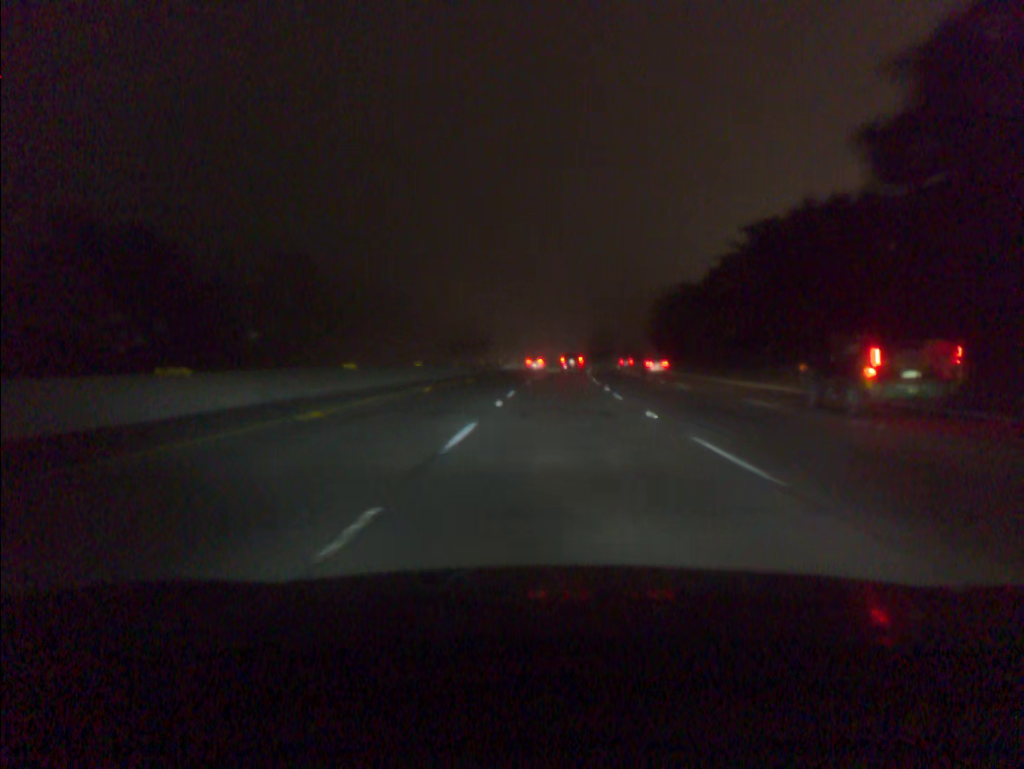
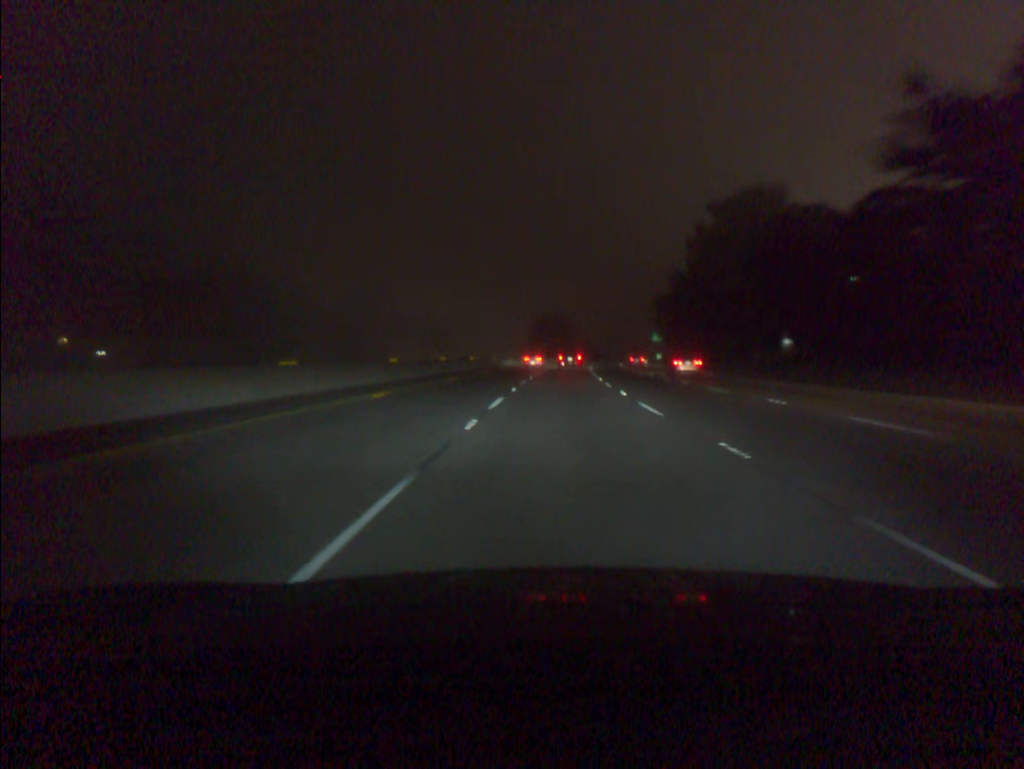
(+3.6, +95.2) m; +4°
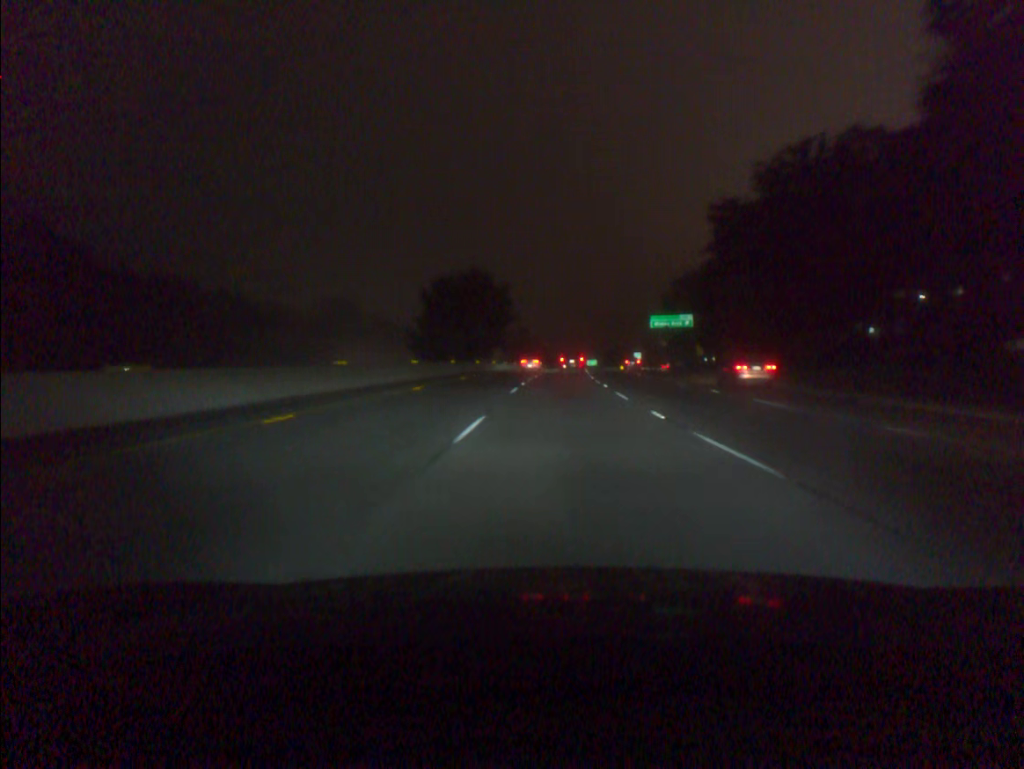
(+3.9, +95.3) m; +5°
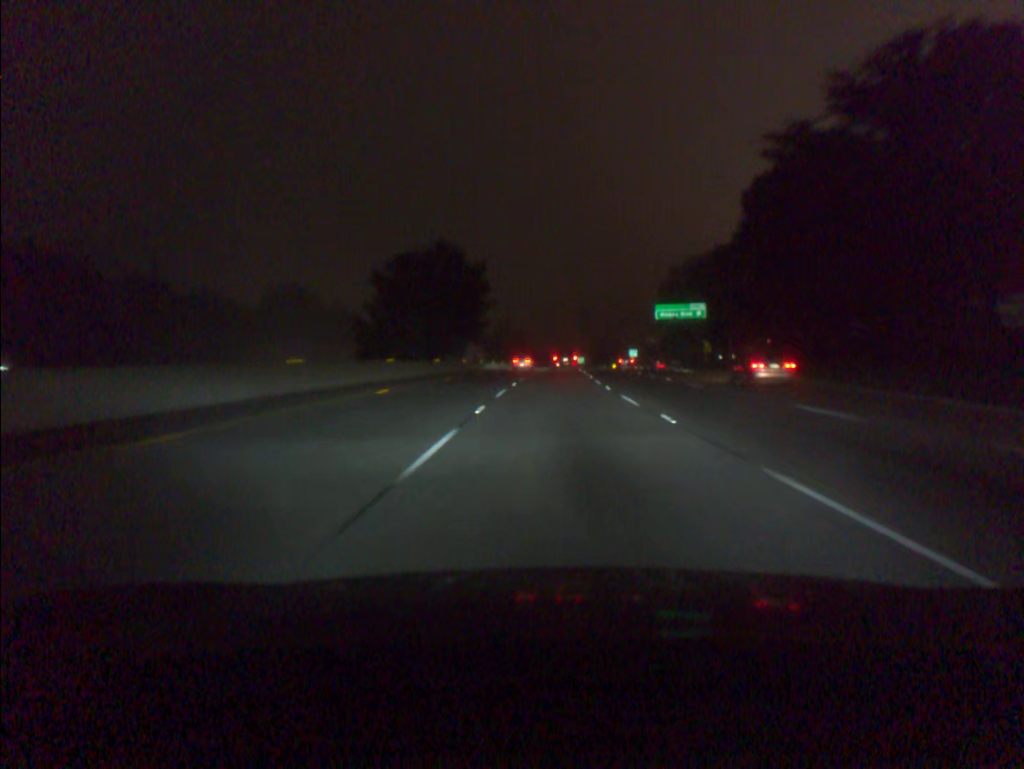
(+0.2, +19.1) m; +1°
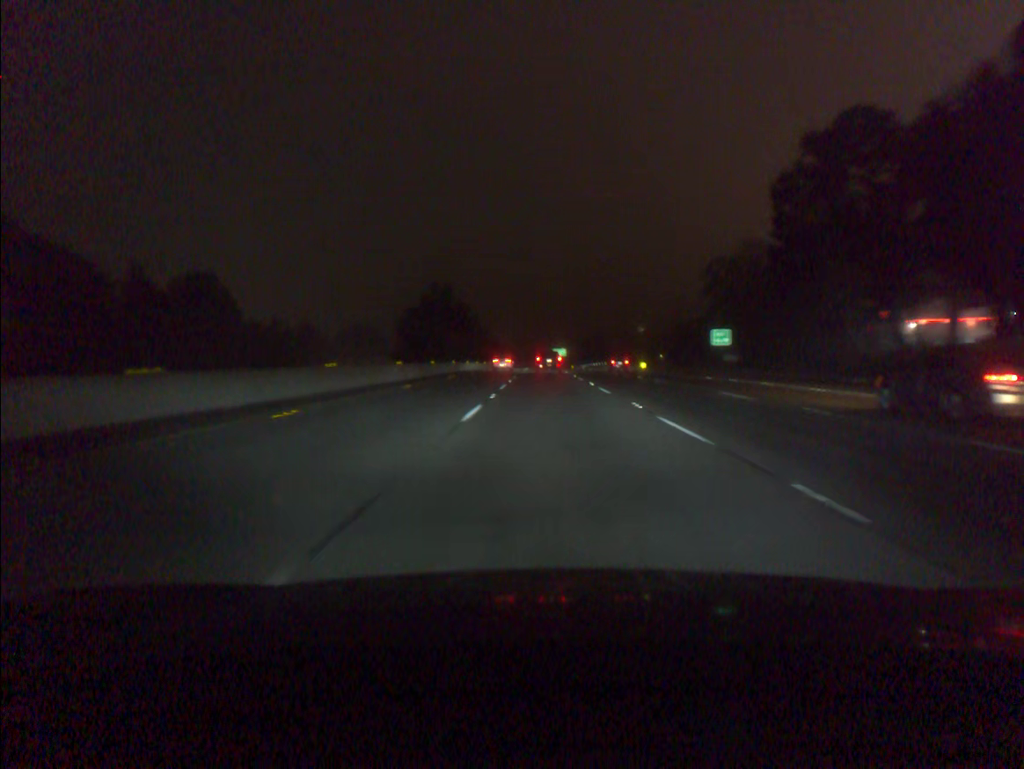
(+2.2, +95.9) m; +2°
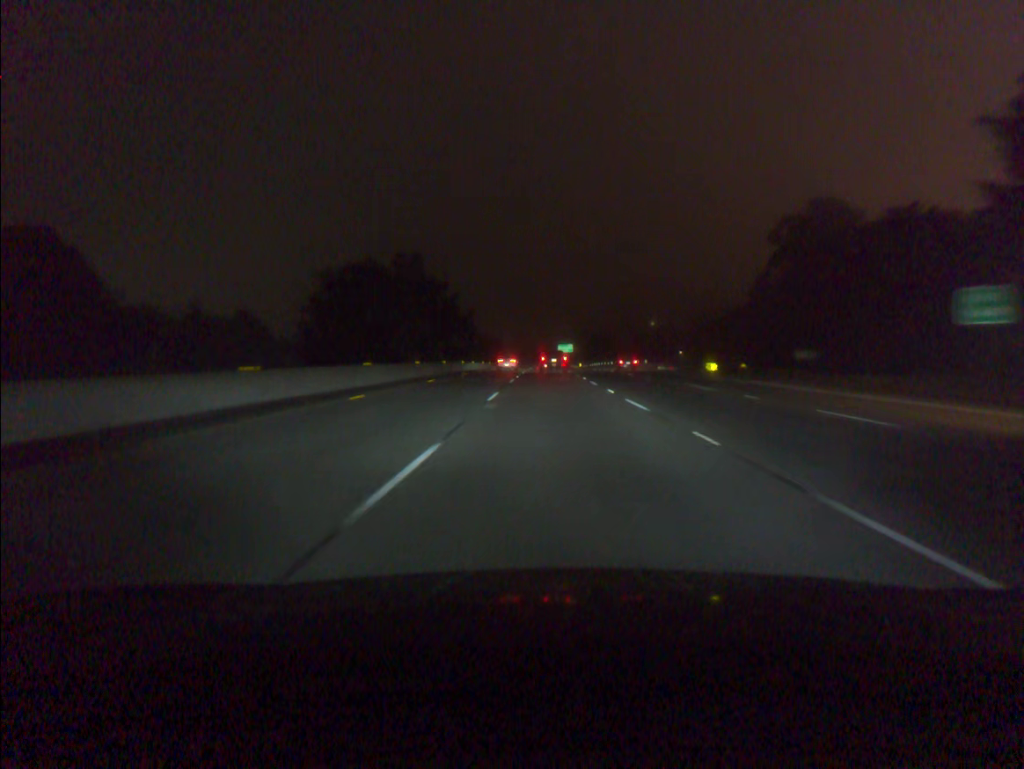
(-0.1, +37.9) m; 0°
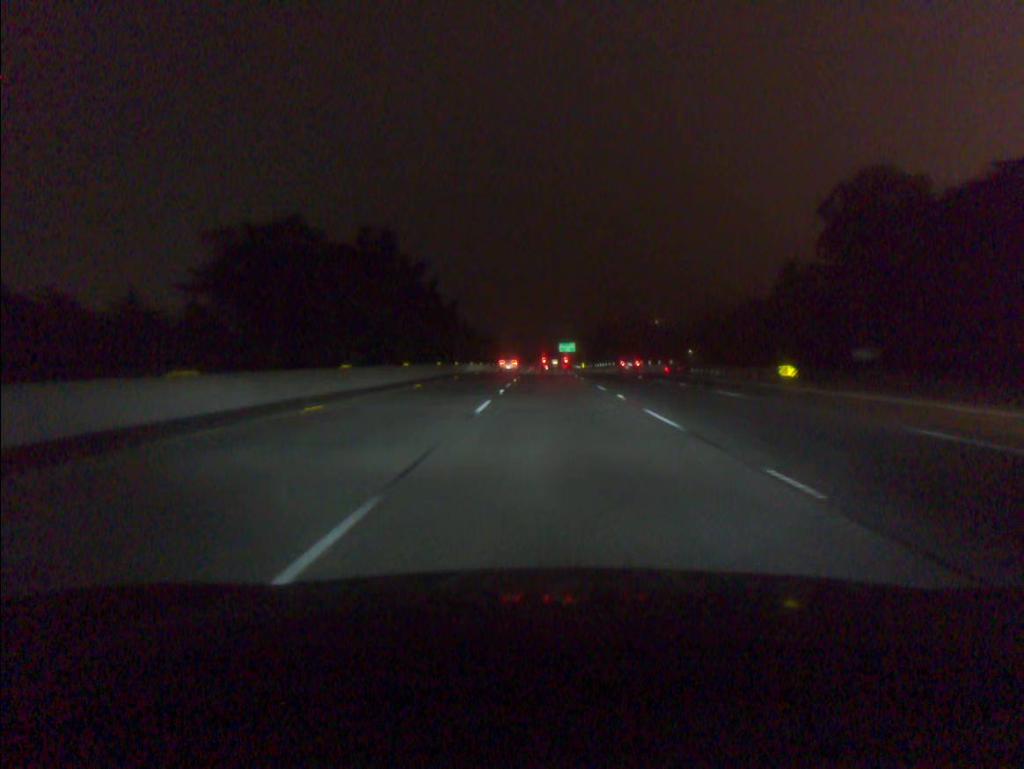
(0.0, +18.7) m; 0°
